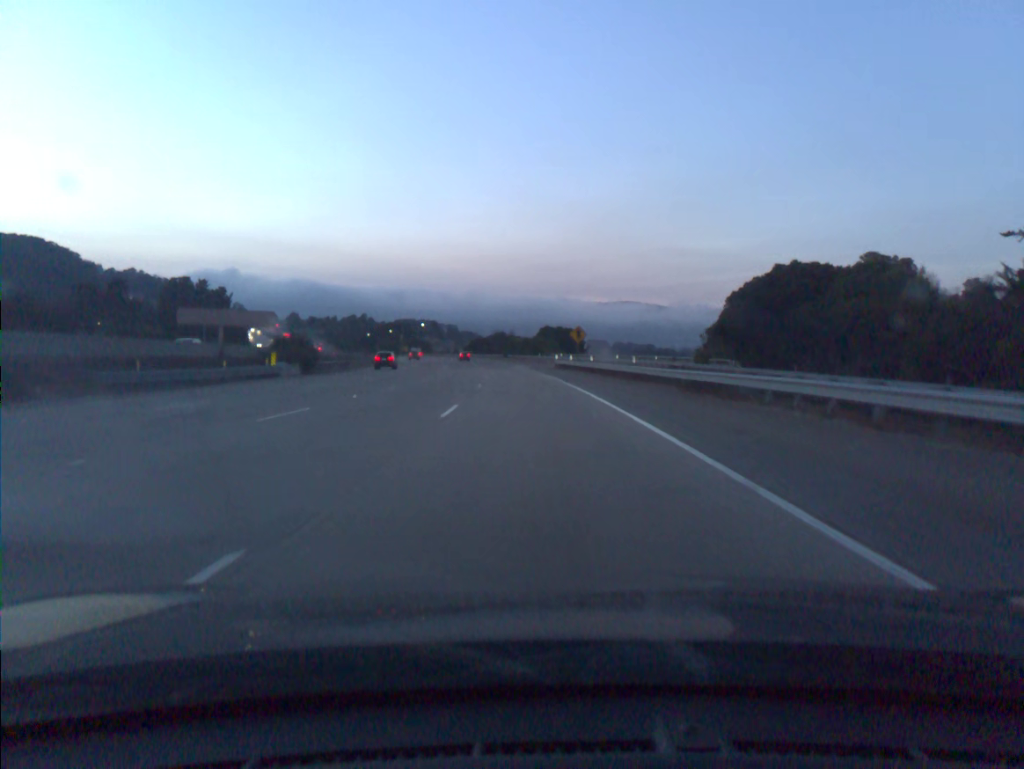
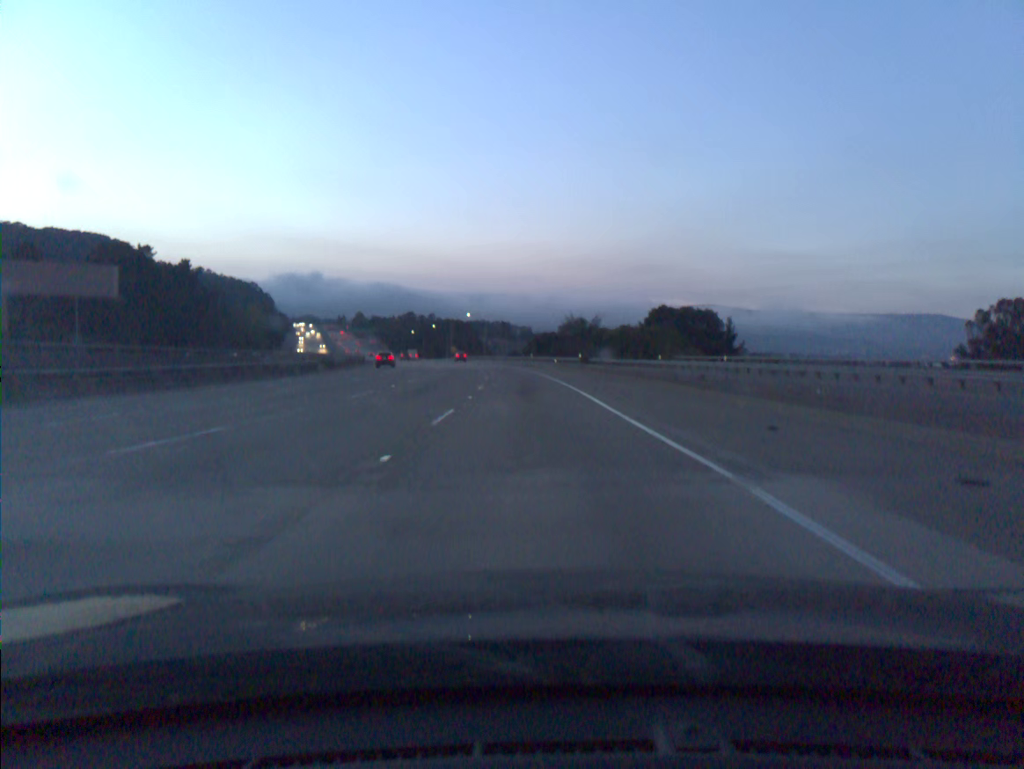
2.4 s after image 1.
(-3.7, +73.6) m; -6°
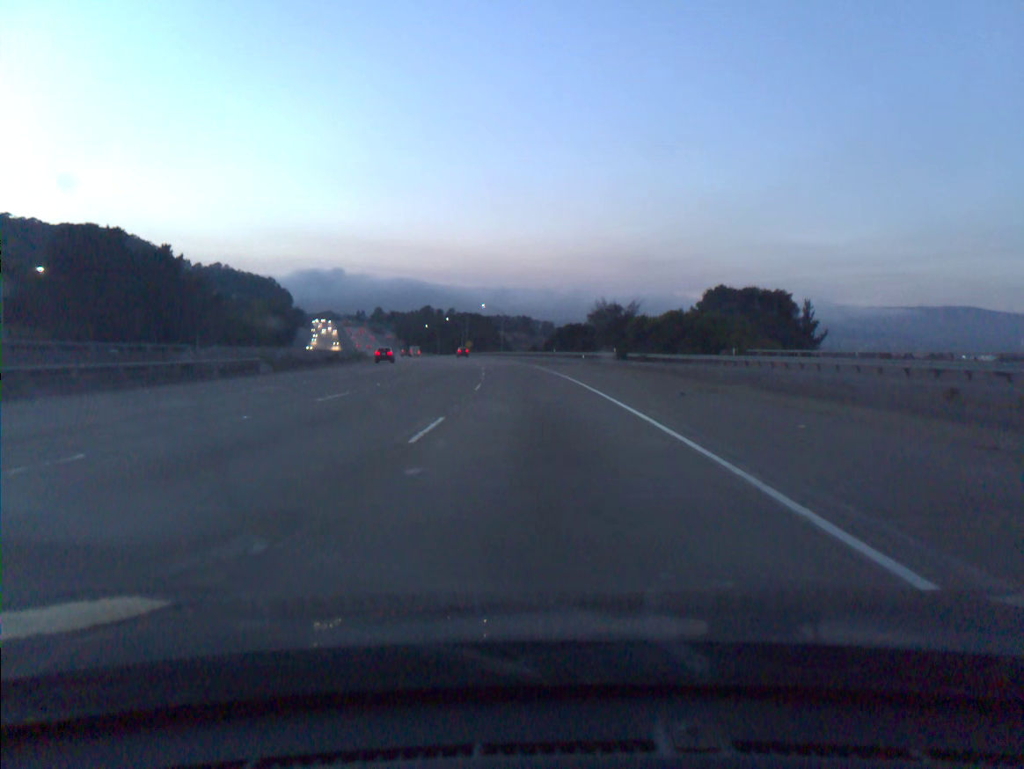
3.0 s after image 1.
(-0.2, +18.4) m; -1°
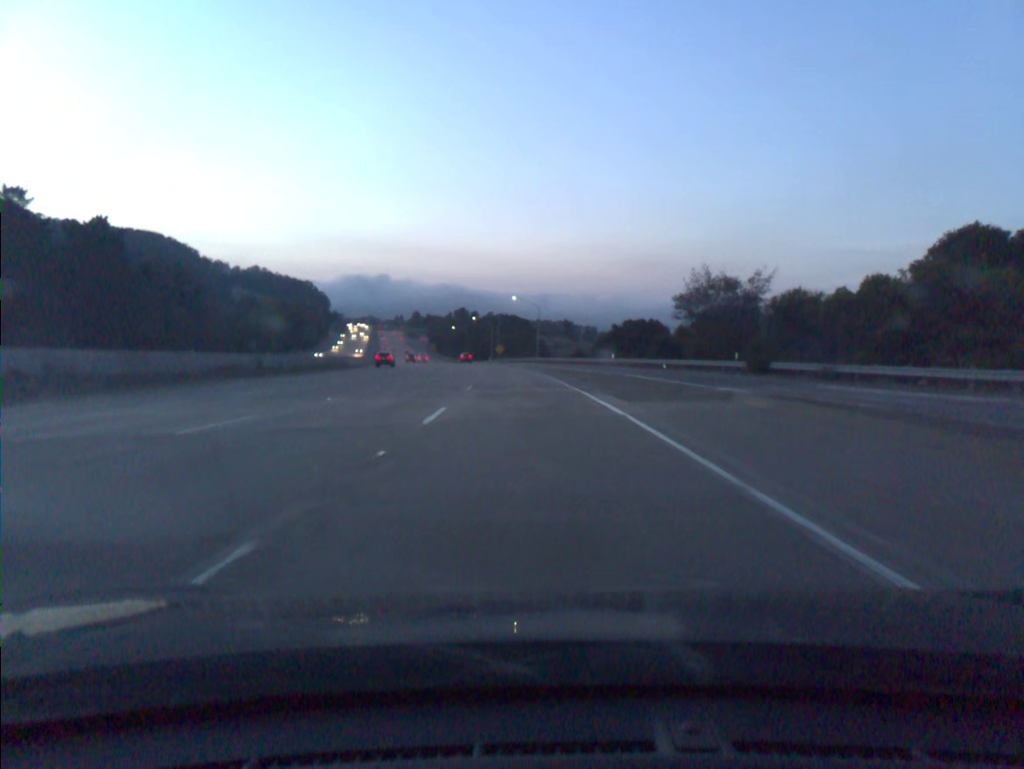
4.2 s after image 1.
(-1.0, +36.9) m; -3°
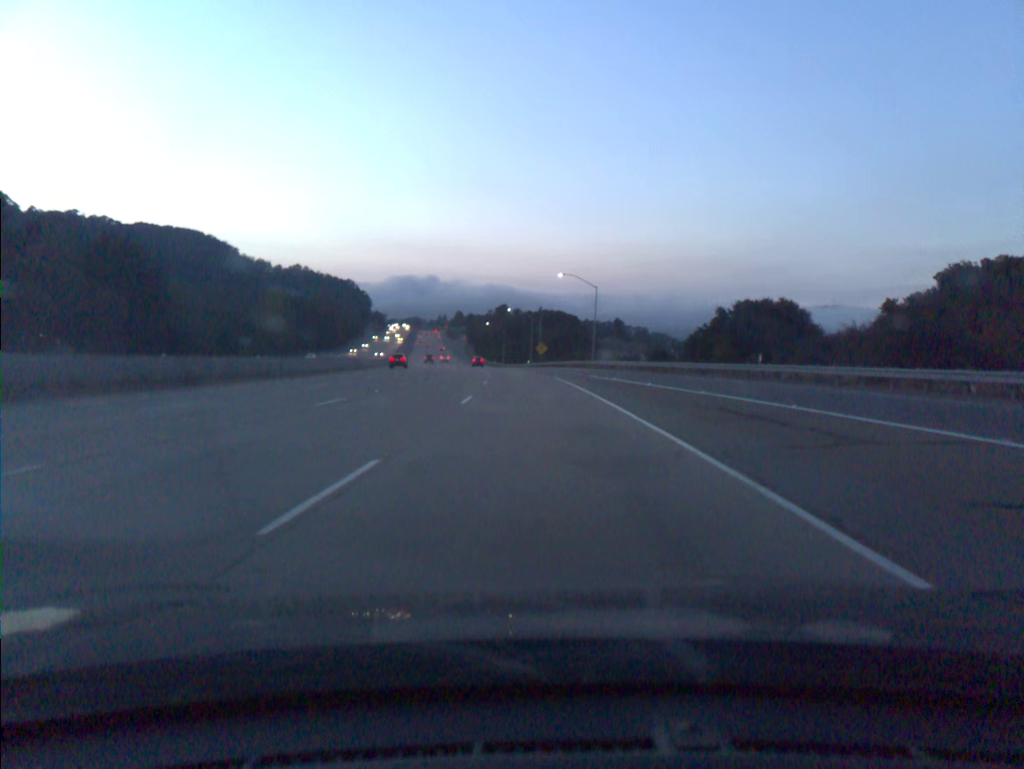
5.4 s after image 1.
(-1.1, +36.8) m; -4°
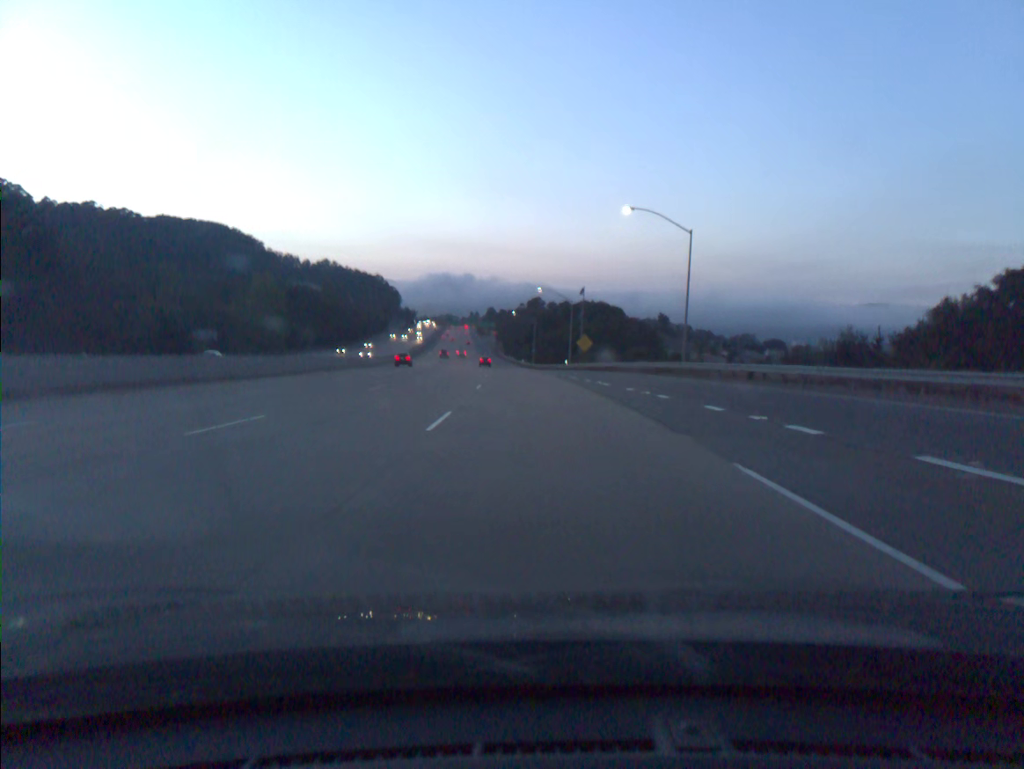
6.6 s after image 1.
(-0.8, +36.9) m; -2°
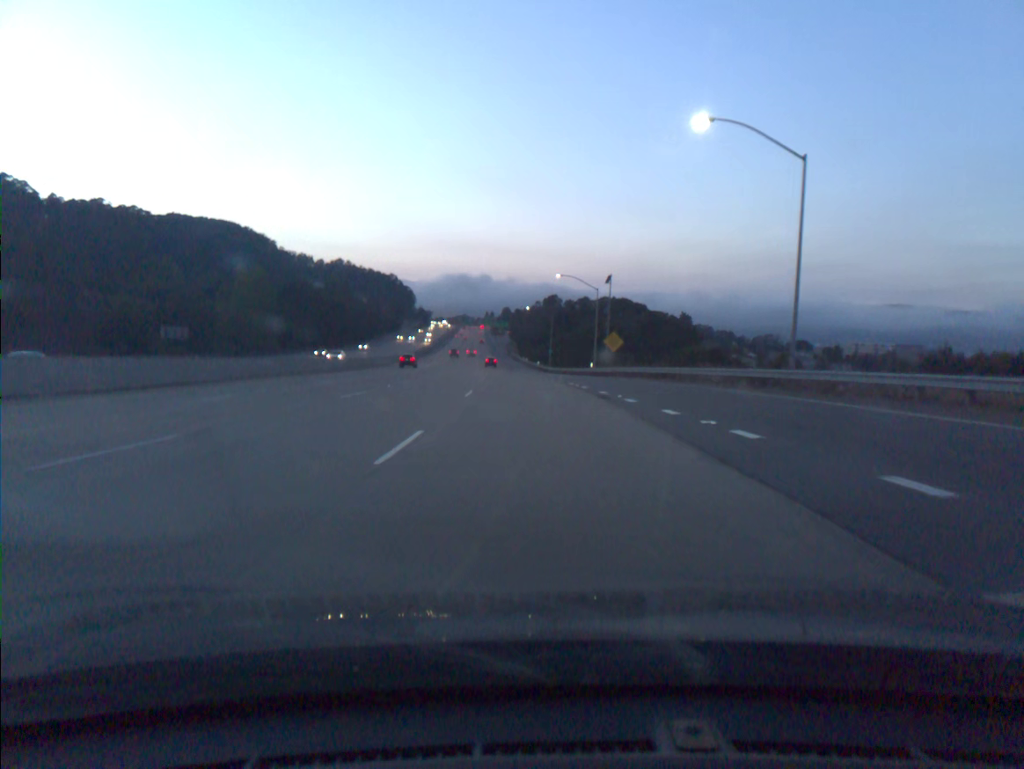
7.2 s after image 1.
(-0.2, +18.5) m; -1°
